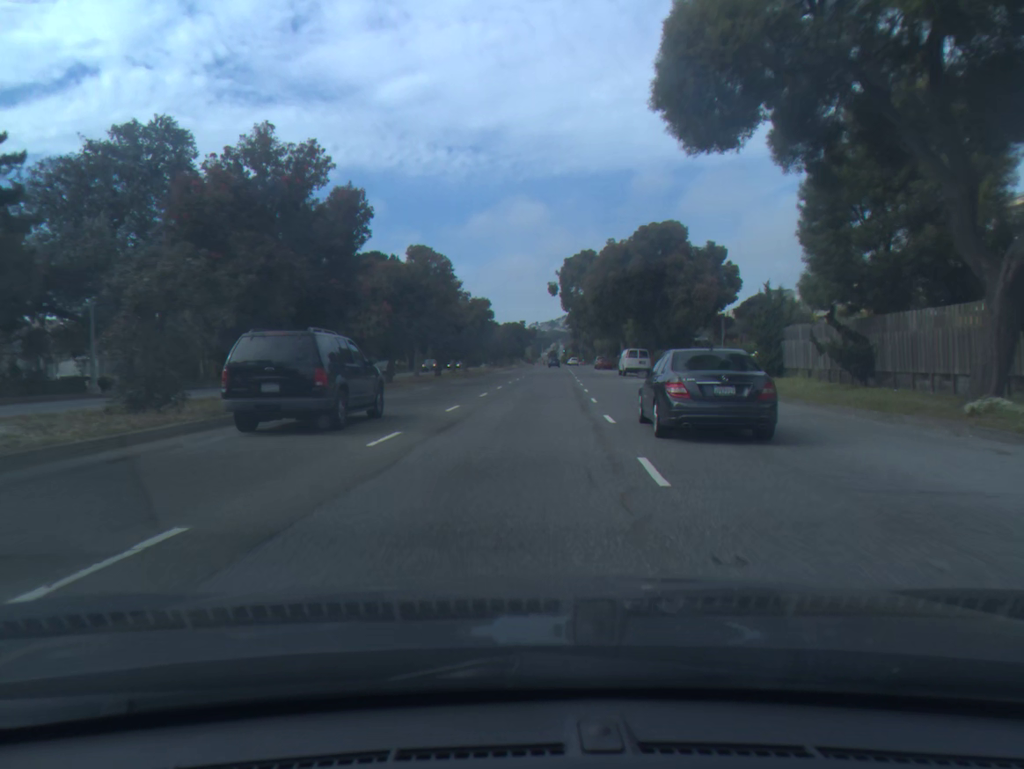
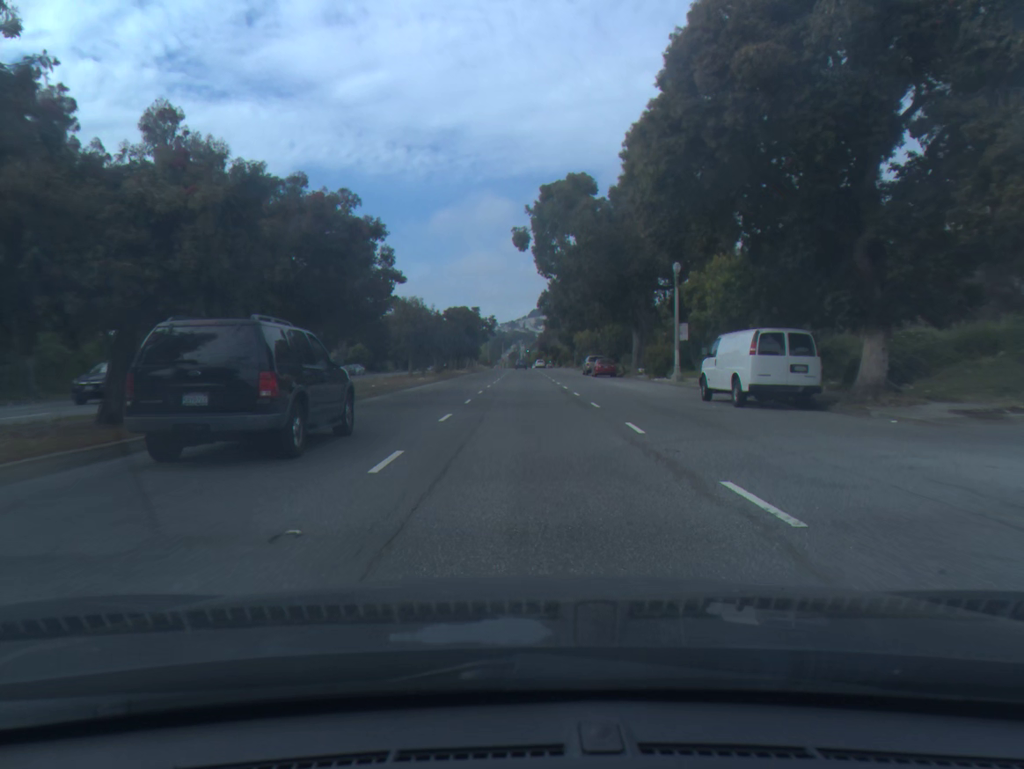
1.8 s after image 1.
(+1.1, +38.7) m; +3°
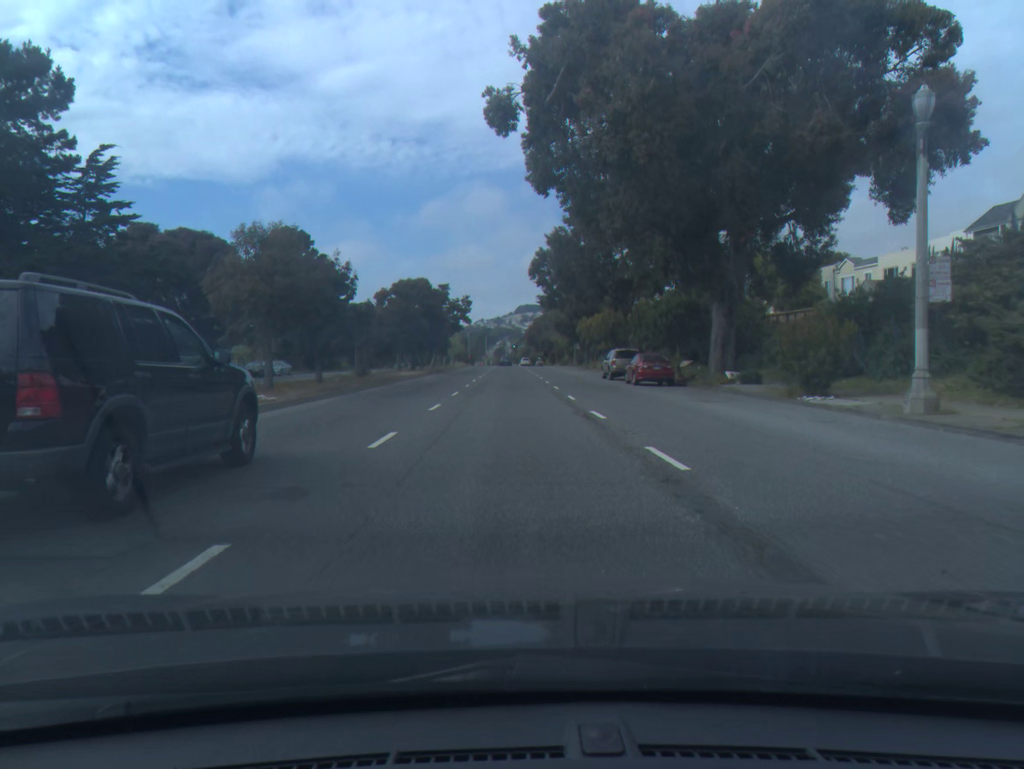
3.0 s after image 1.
(+0.3, +27.2) m; +1°
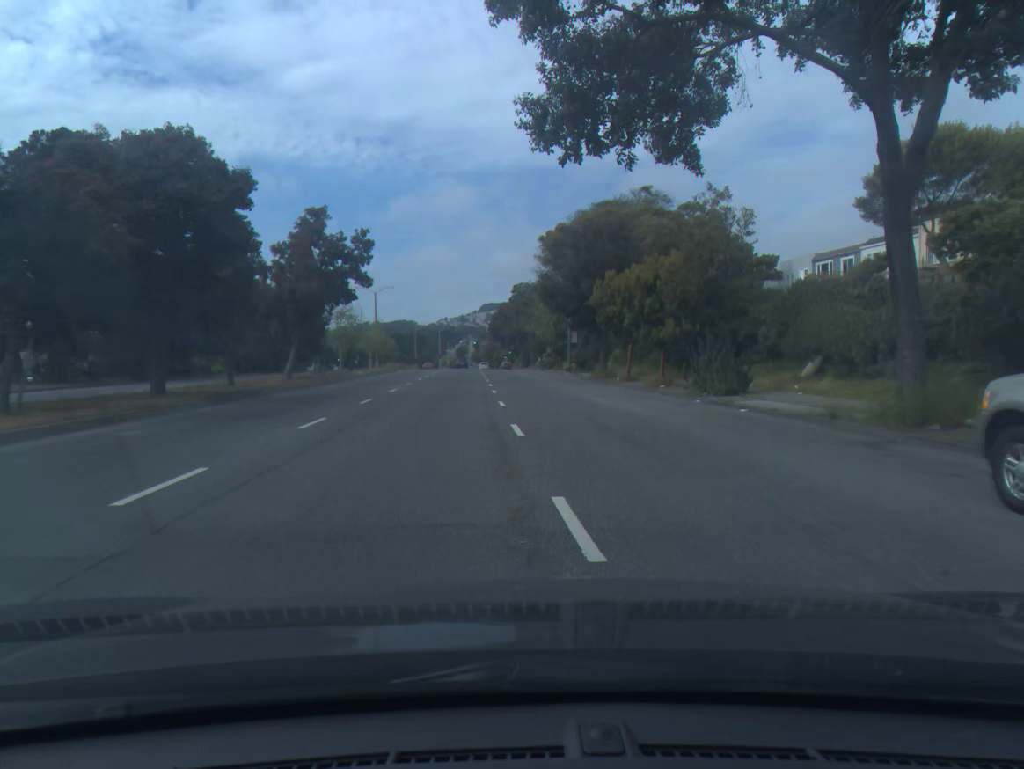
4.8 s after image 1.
(+0.6, +40.3) m; +2°
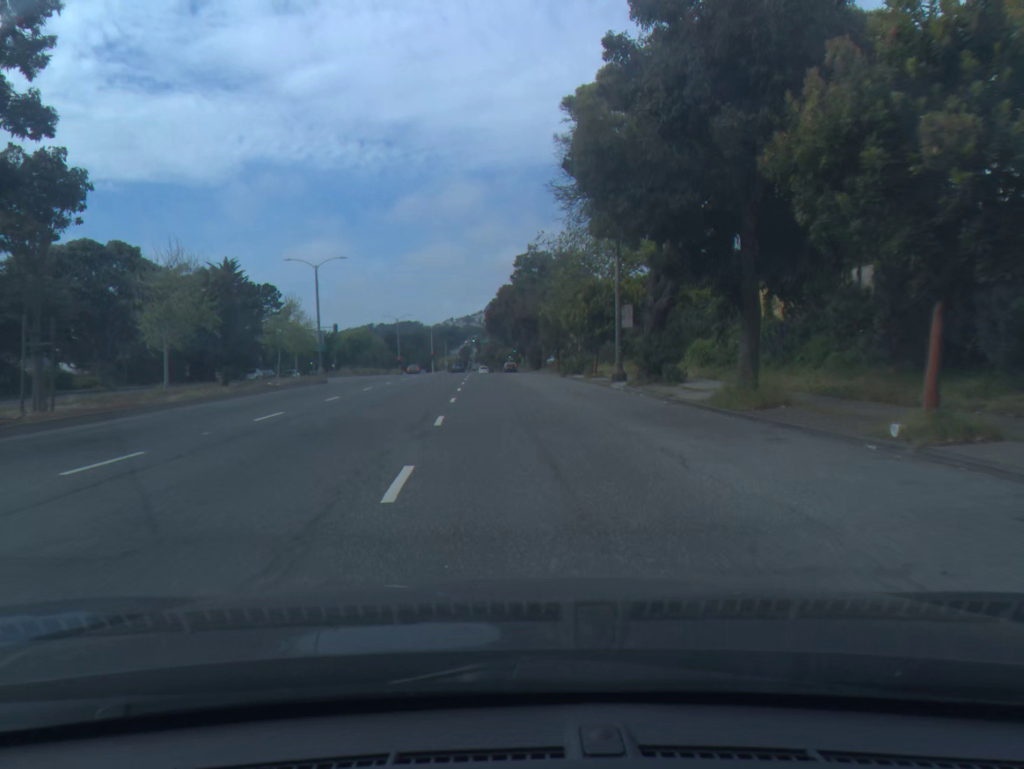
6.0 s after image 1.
(0.0, +26.9) m; 0°
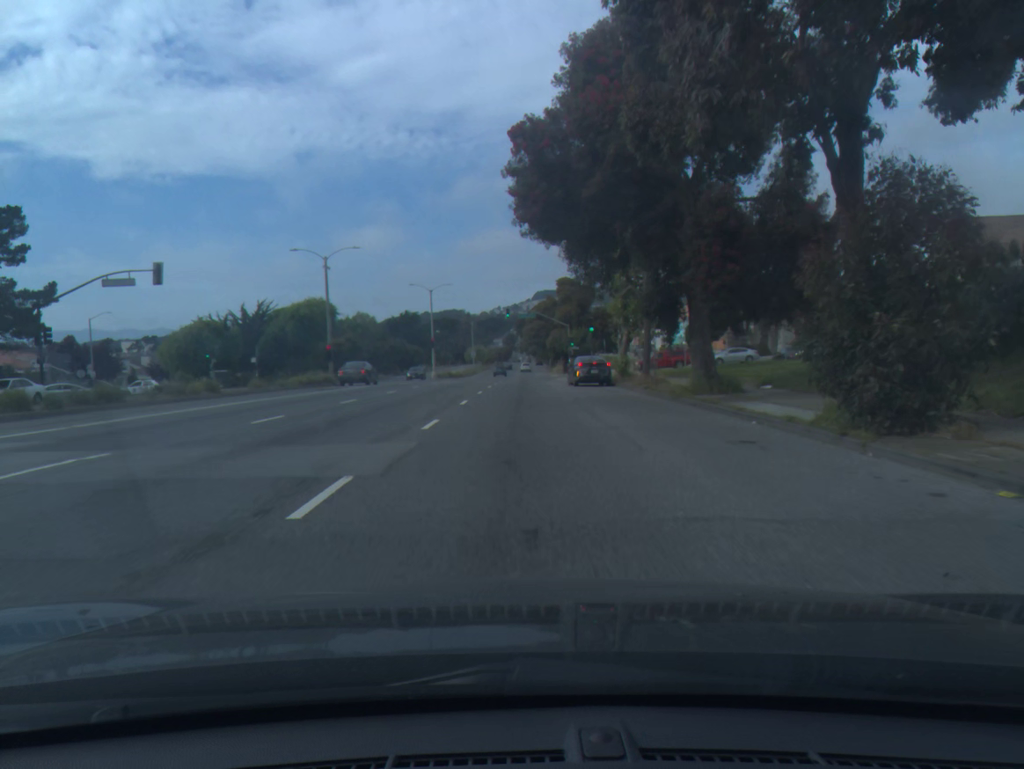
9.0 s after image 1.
(-2.5, +66.6) m; -4°
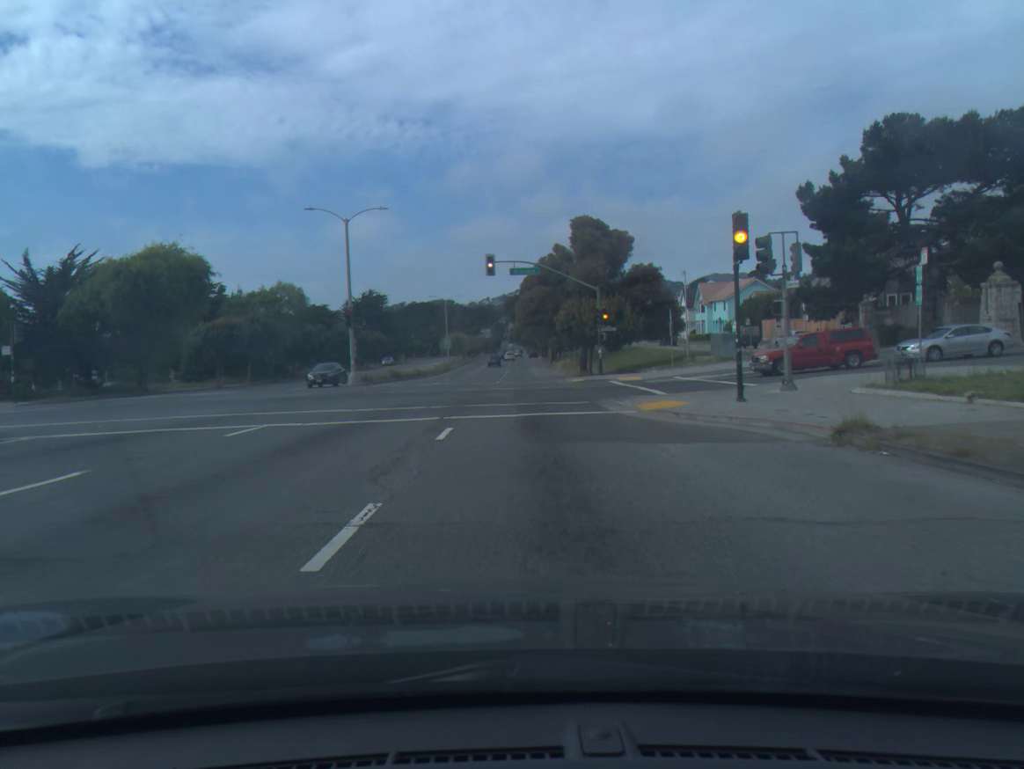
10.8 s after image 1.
(-0.2, +38.0) m; +1°
